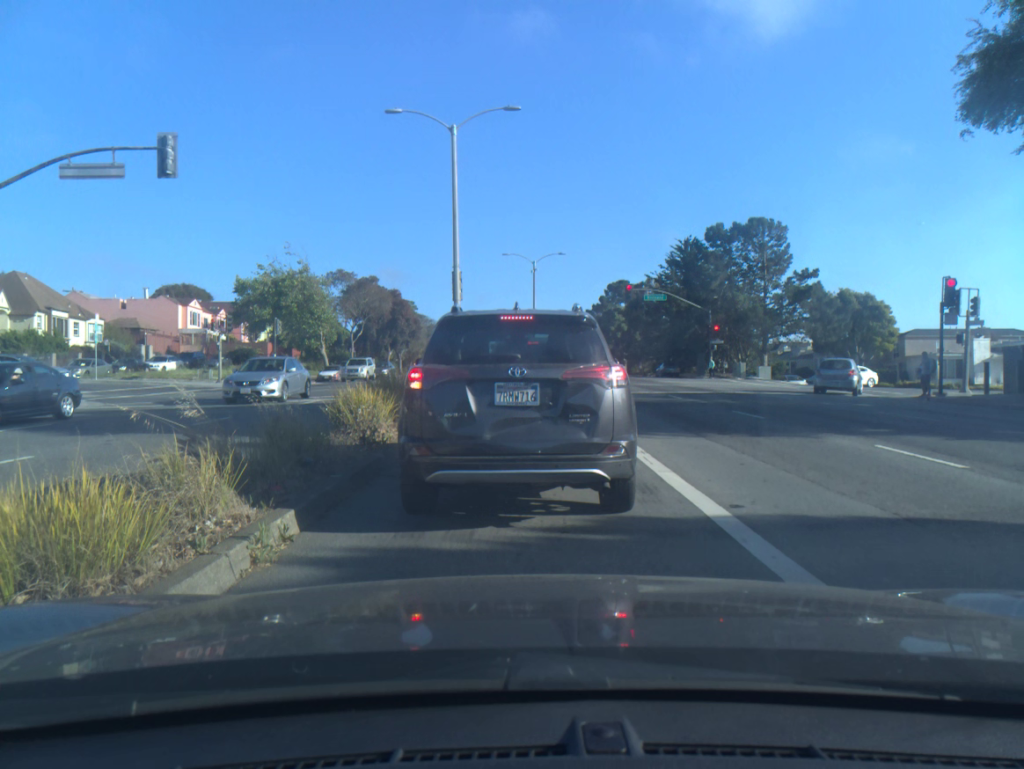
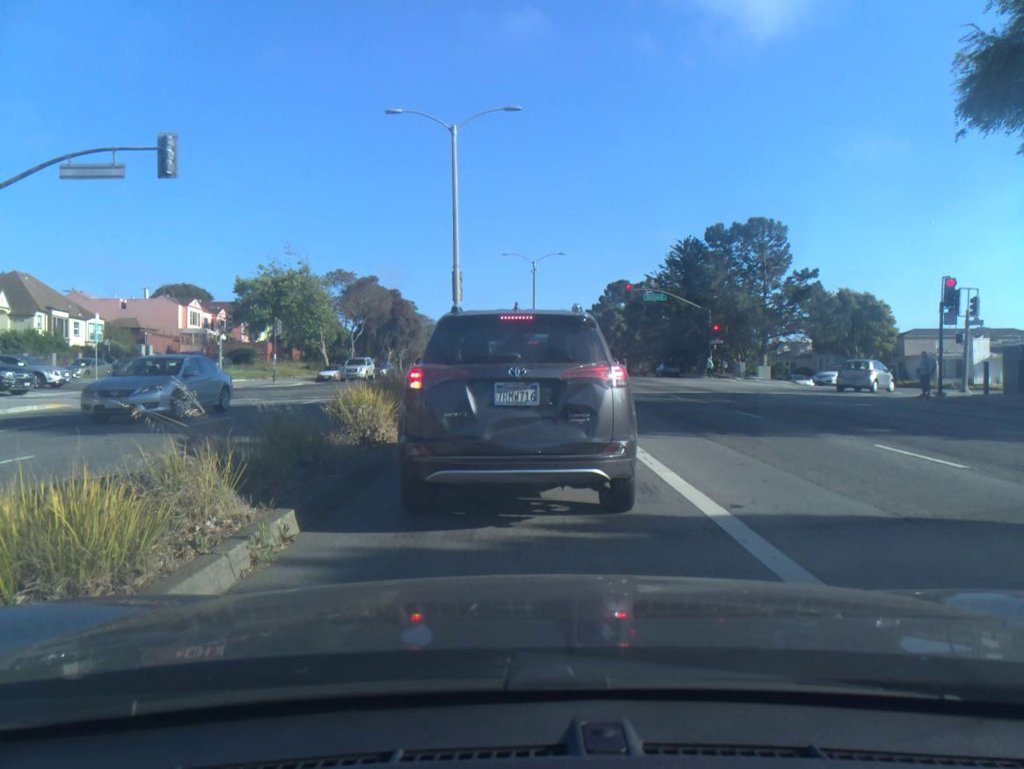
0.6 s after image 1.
(0.0, 0.0) m; 0°
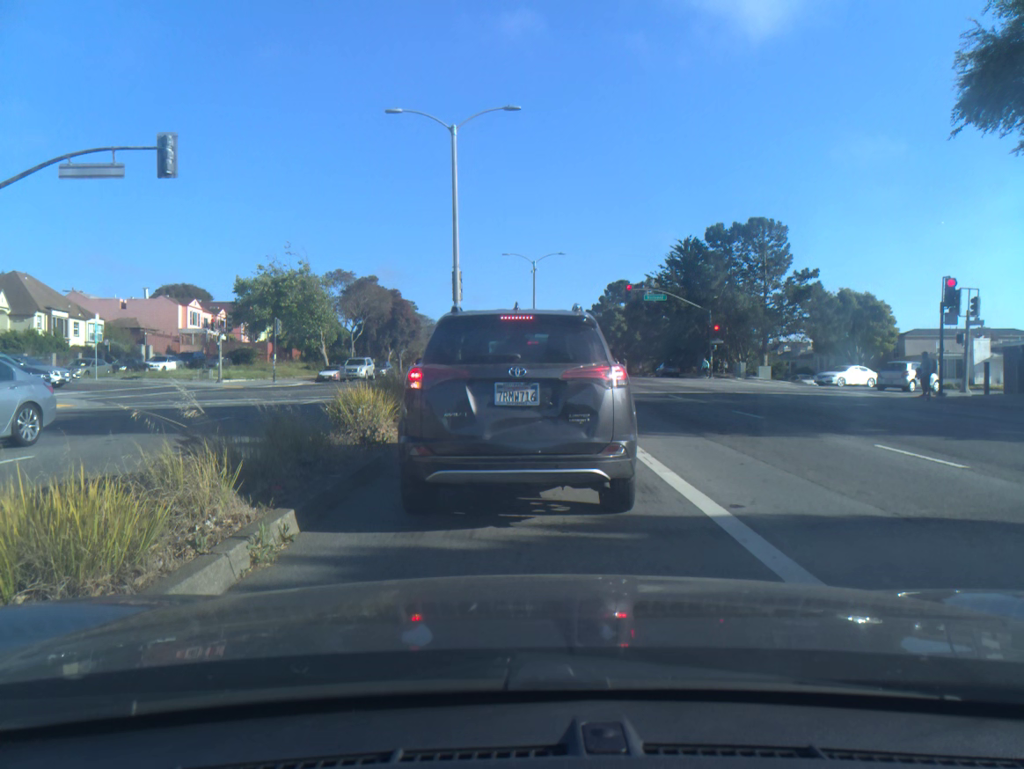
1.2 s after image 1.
(0.0, 0.0) m; 0°
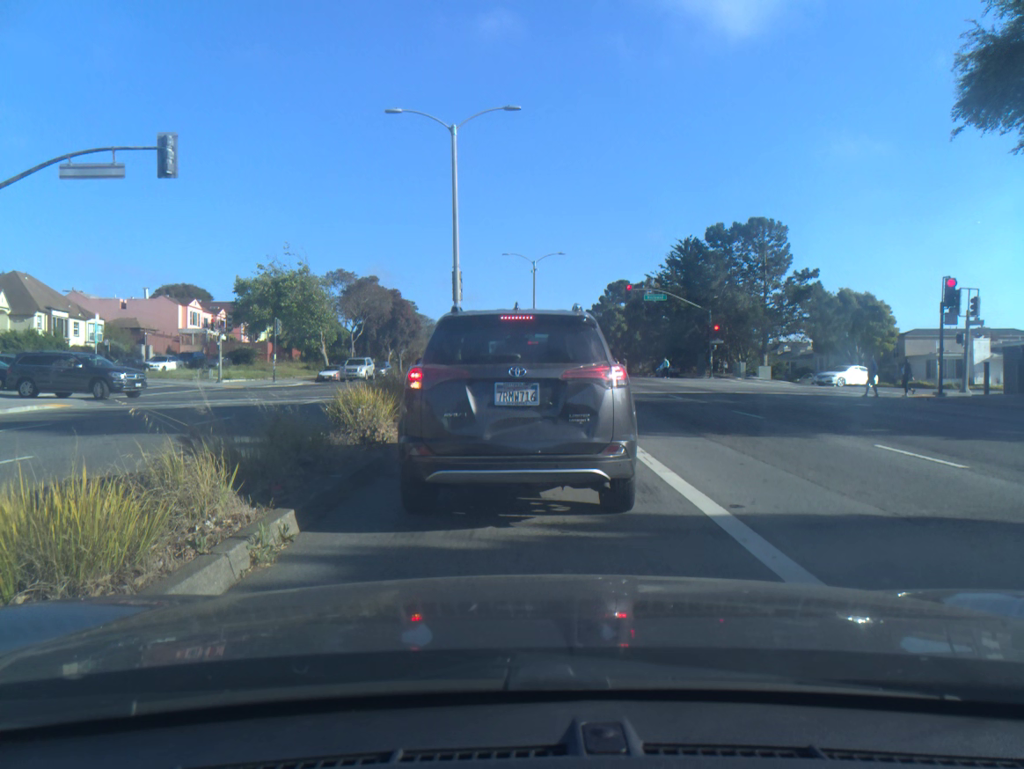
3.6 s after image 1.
(0.0, 0.0) m; 0°
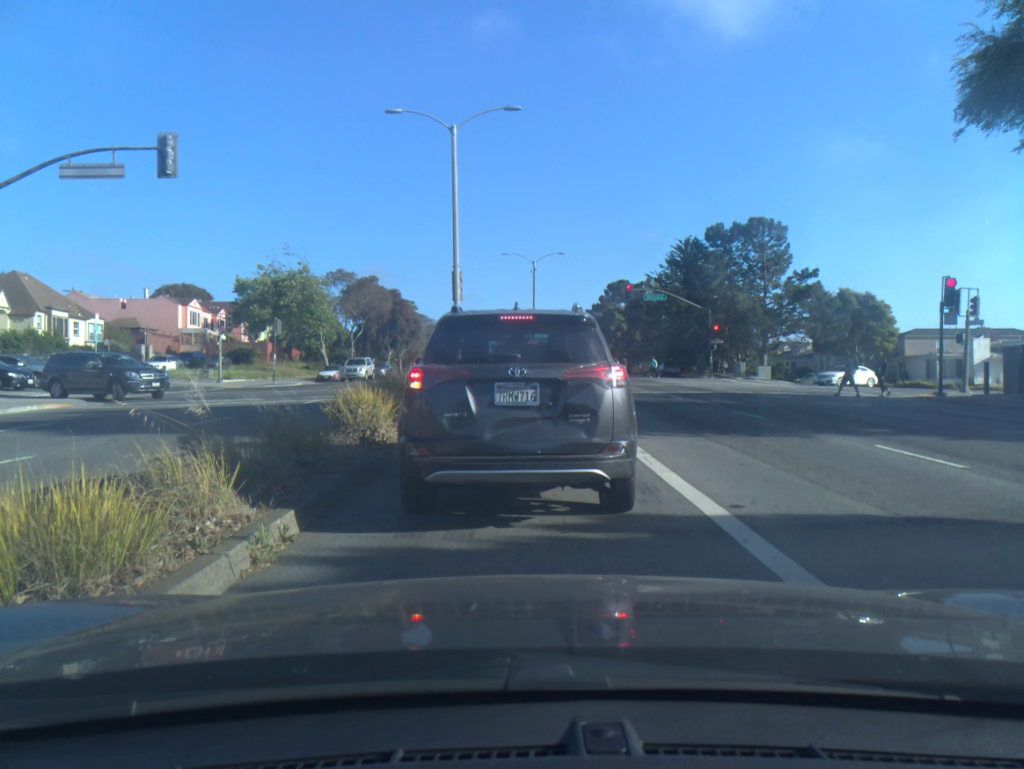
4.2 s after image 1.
(0.0, 0.0) m; 0°
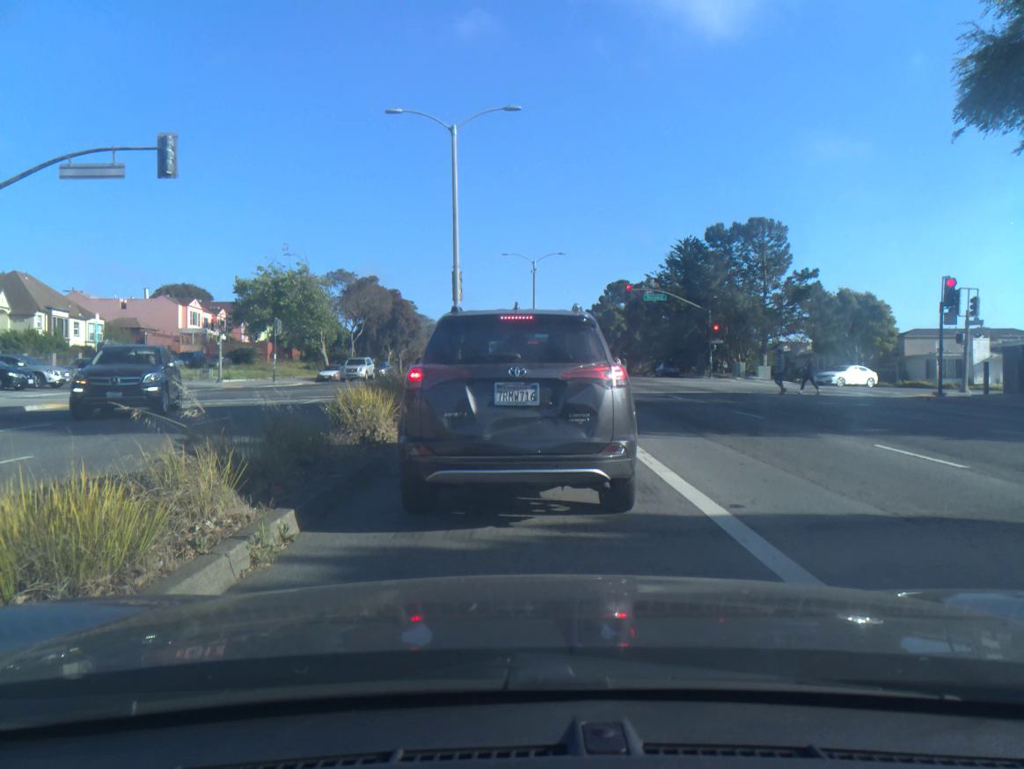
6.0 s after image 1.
(0.0, 0.0) m; 0°
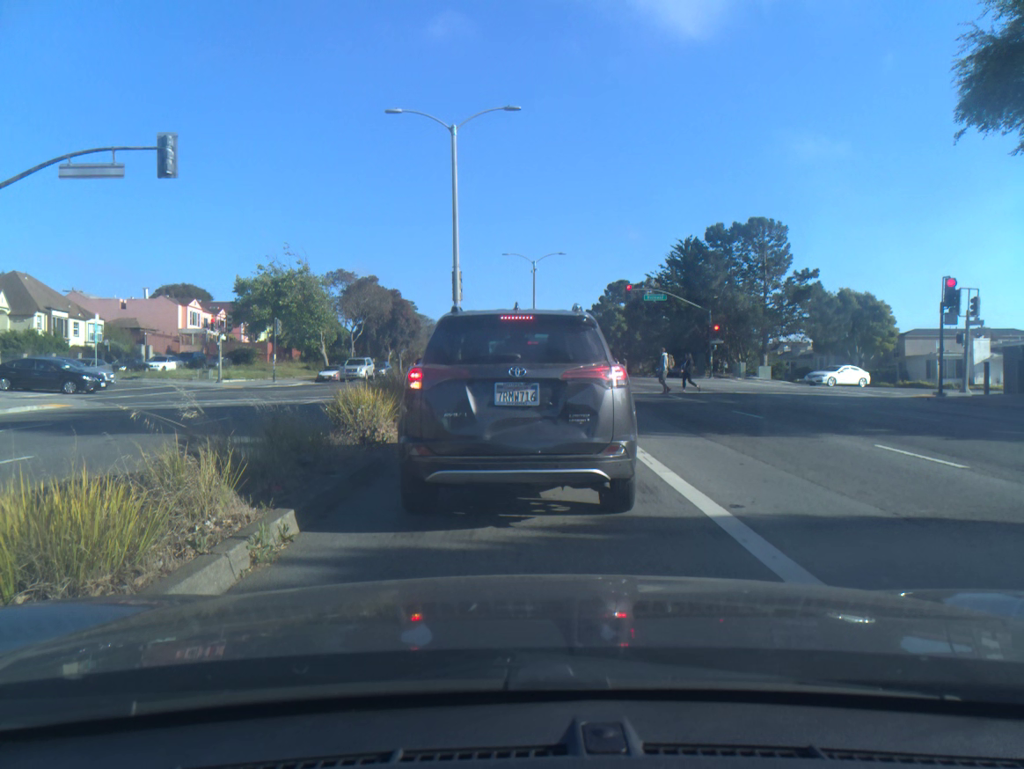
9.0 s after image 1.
(0.0, 0.0) m; 0°
